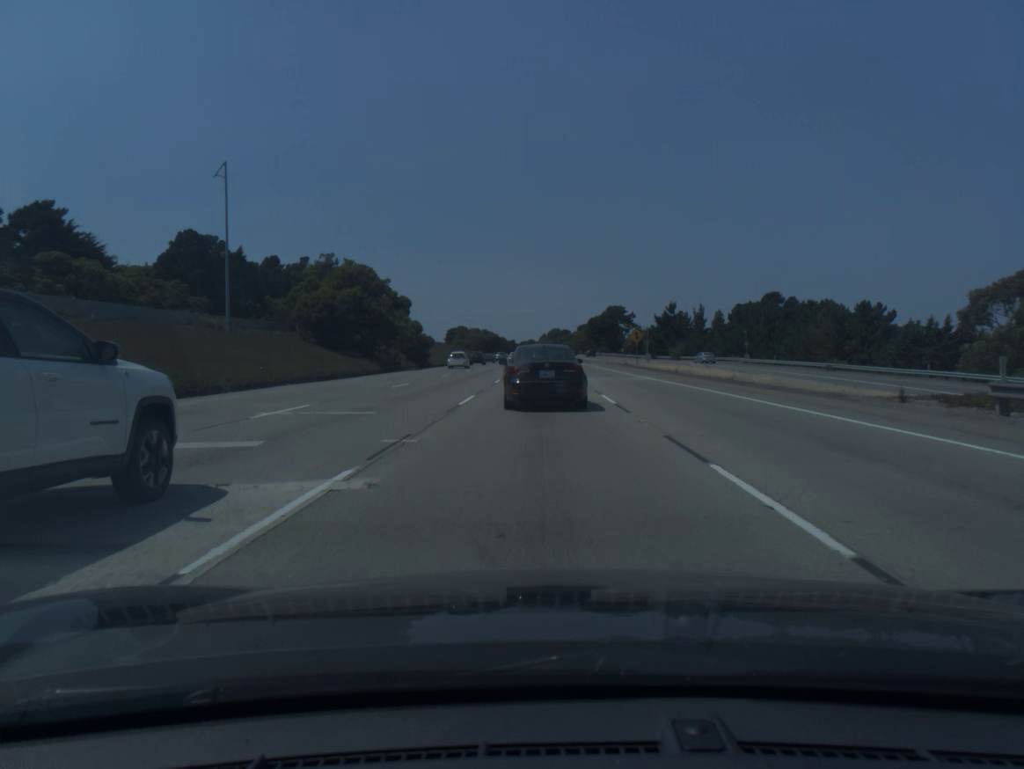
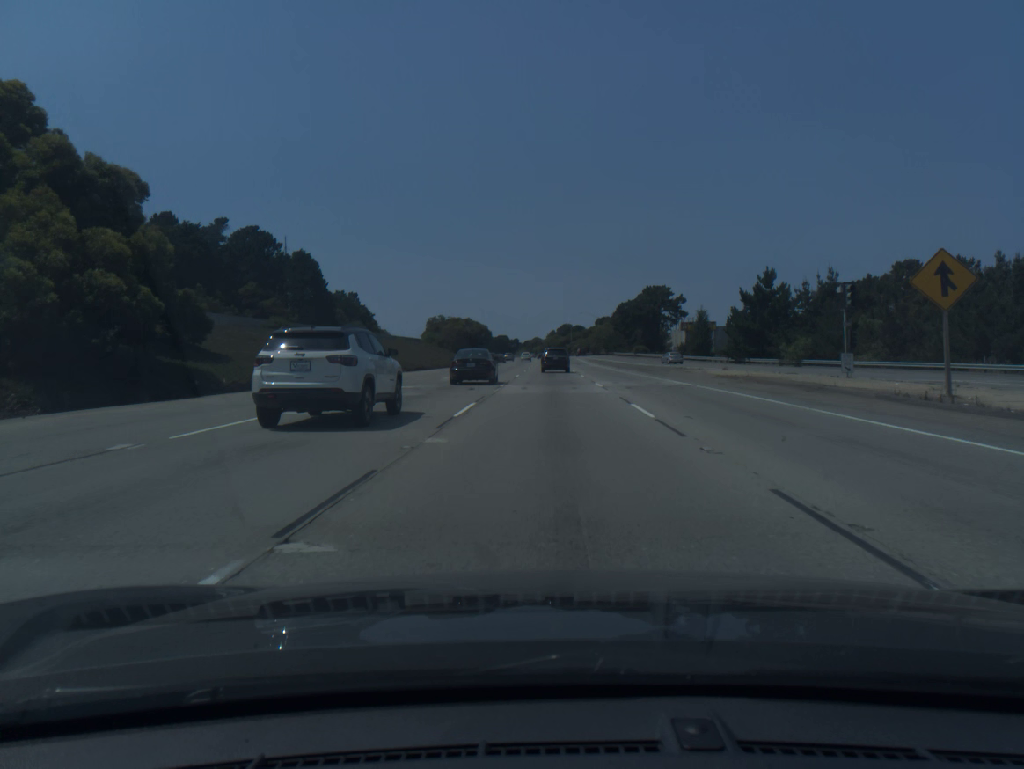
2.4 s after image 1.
(-0.4, +62.7) m; 0°
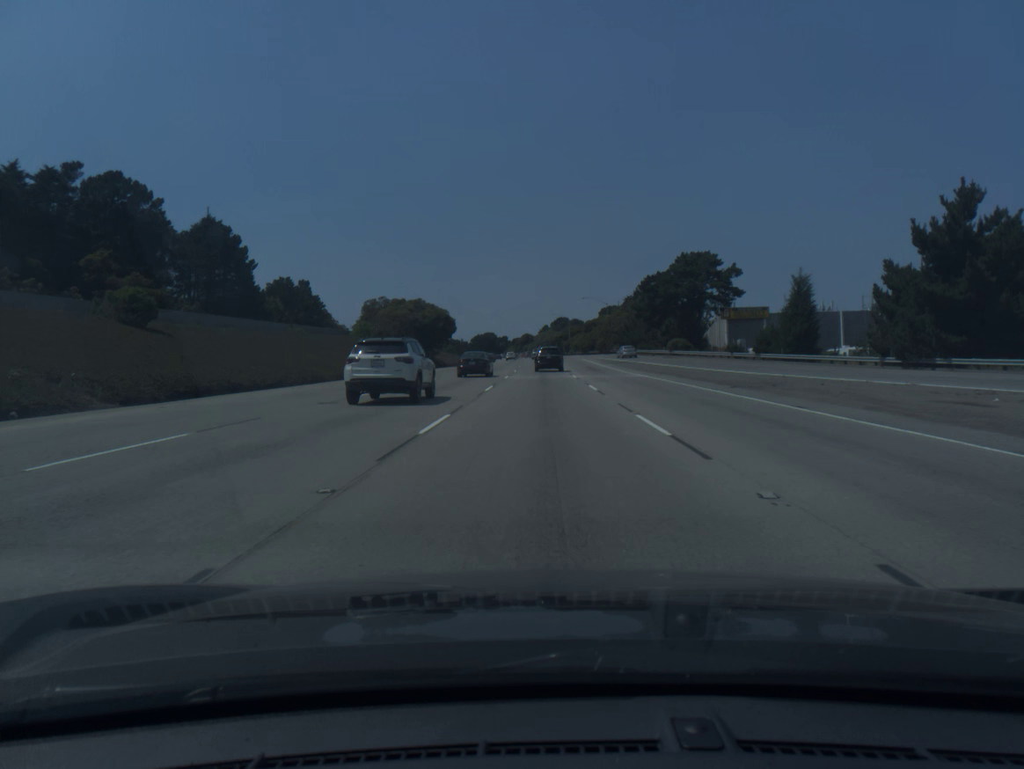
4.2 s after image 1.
(+0.3, +46.7) m; 0°
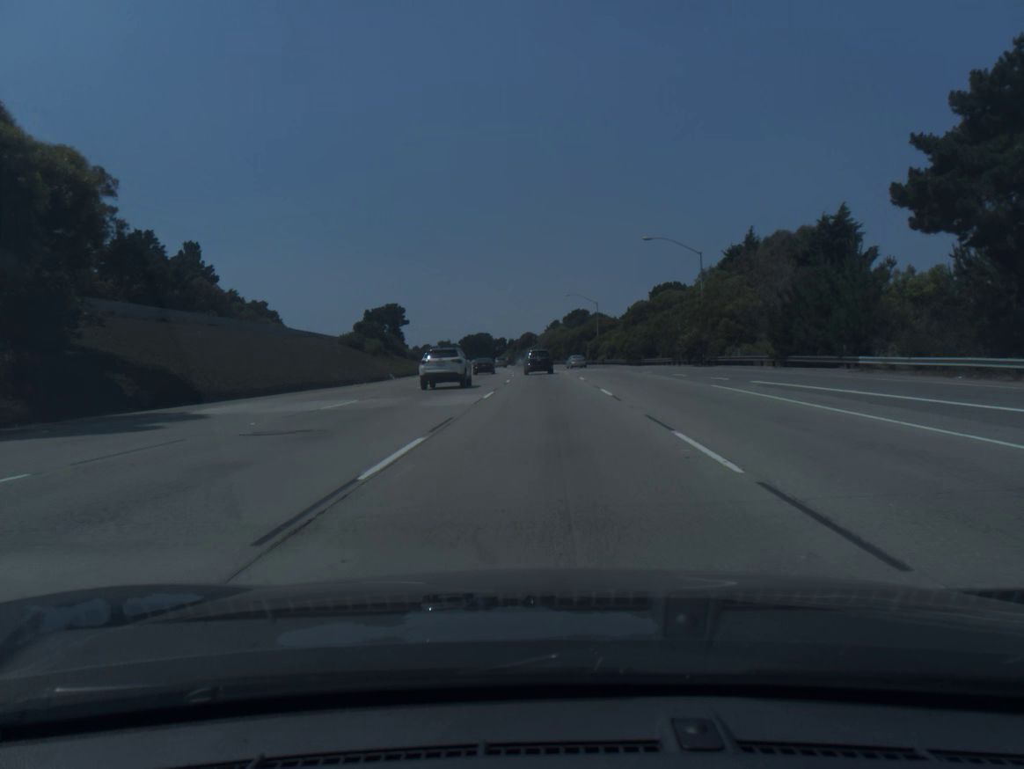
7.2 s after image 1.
(-0.6, +76.9) m; -1°
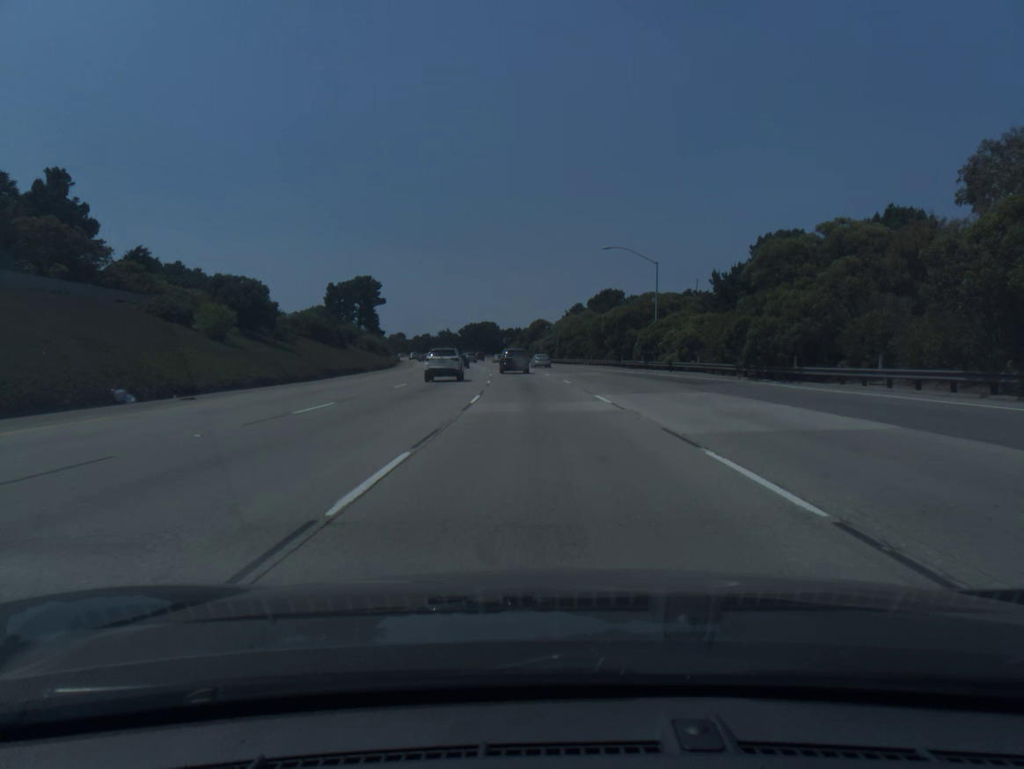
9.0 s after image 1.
(-0.2, +45.7) m; -1°
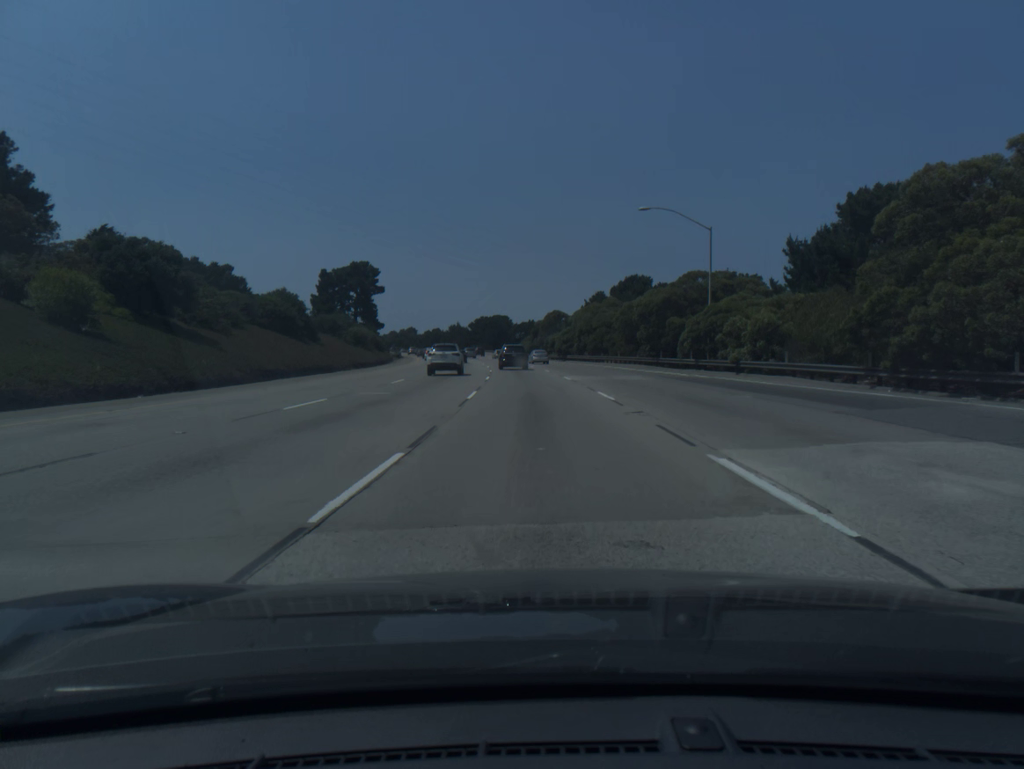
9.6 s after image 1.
(-0.1, +15.2) m; -1°
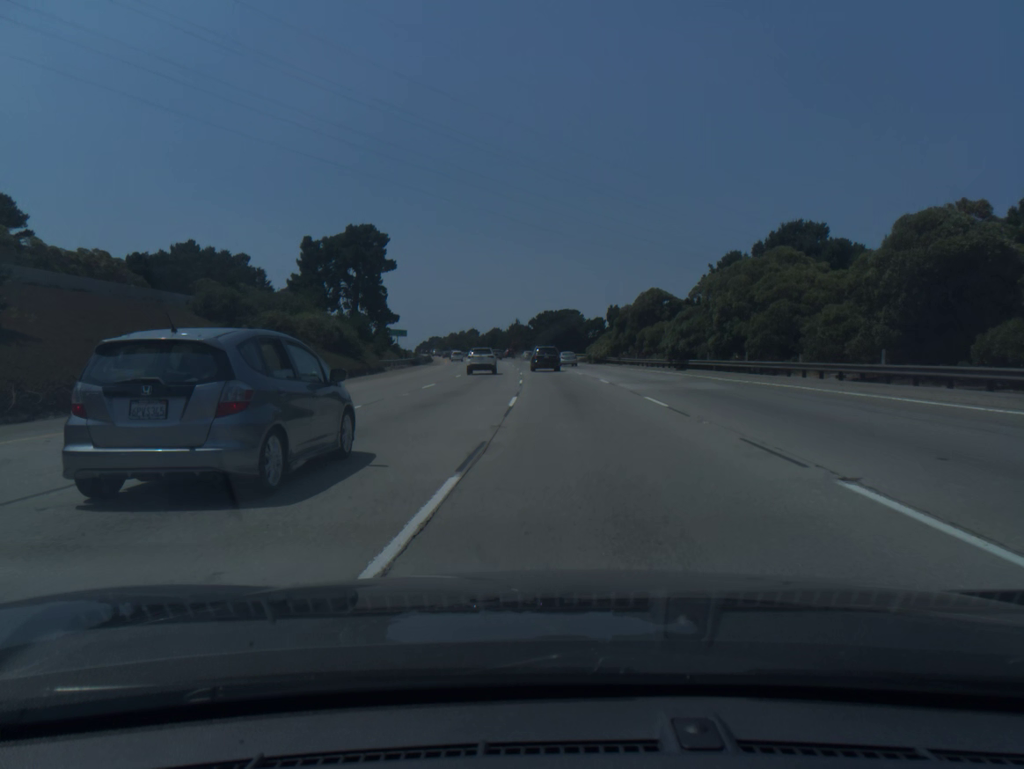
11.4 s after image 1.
(-1.9, +45.4) m; -5°
